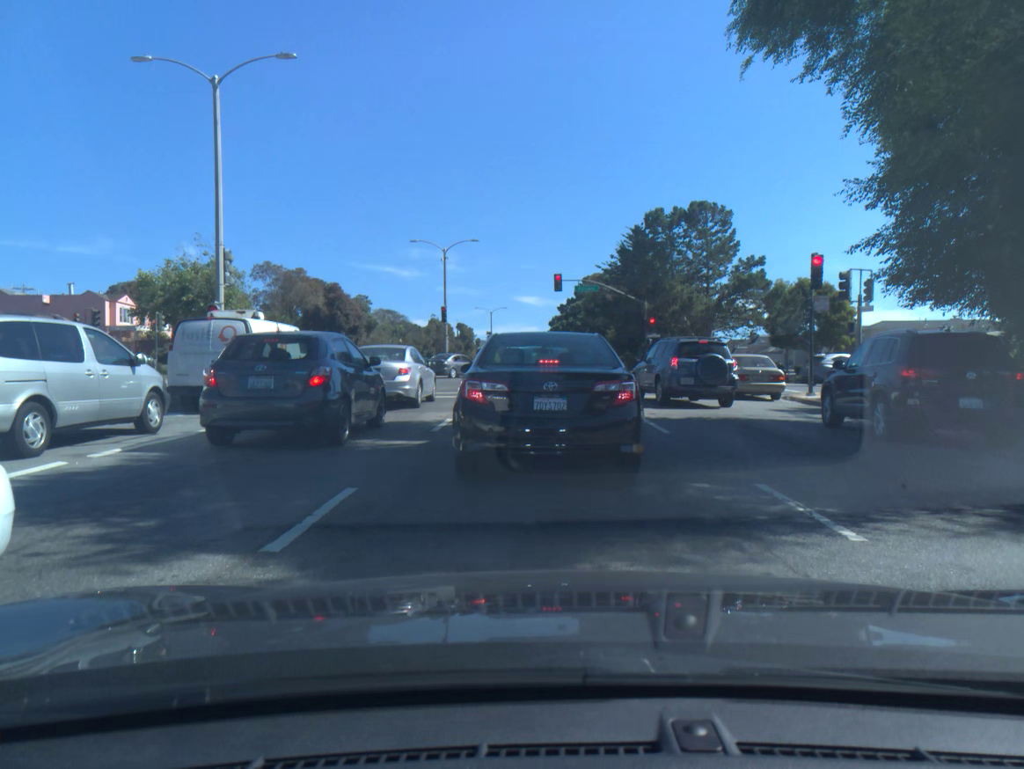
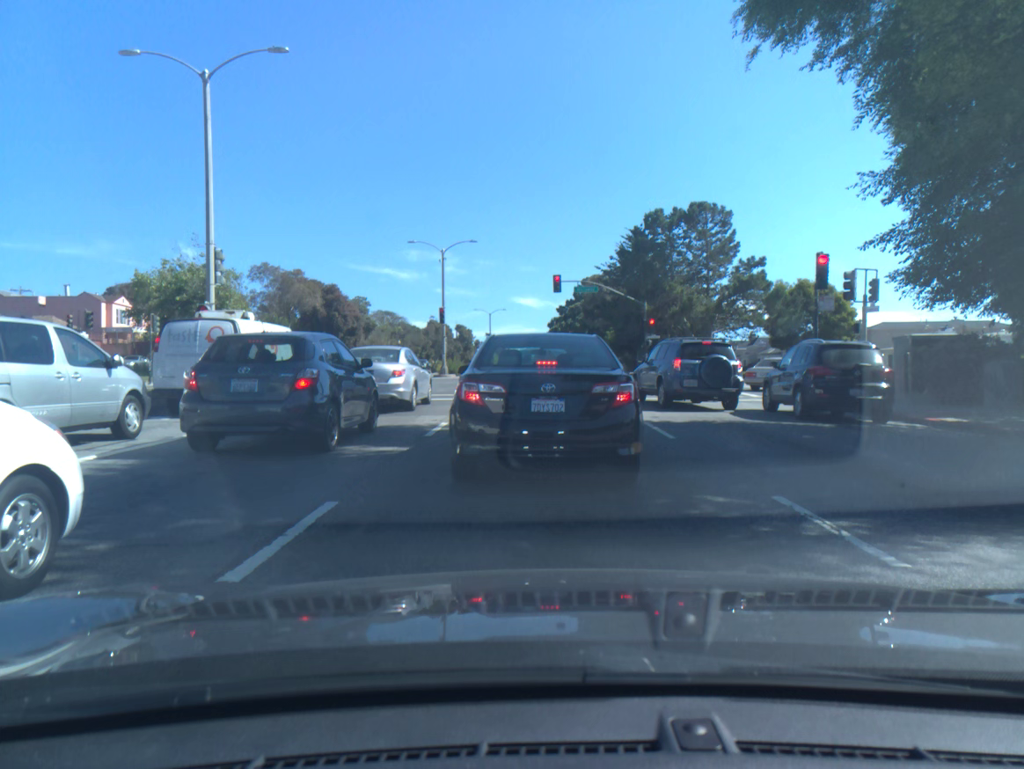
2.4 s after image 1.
(+0.1, +0.6) m; 0°
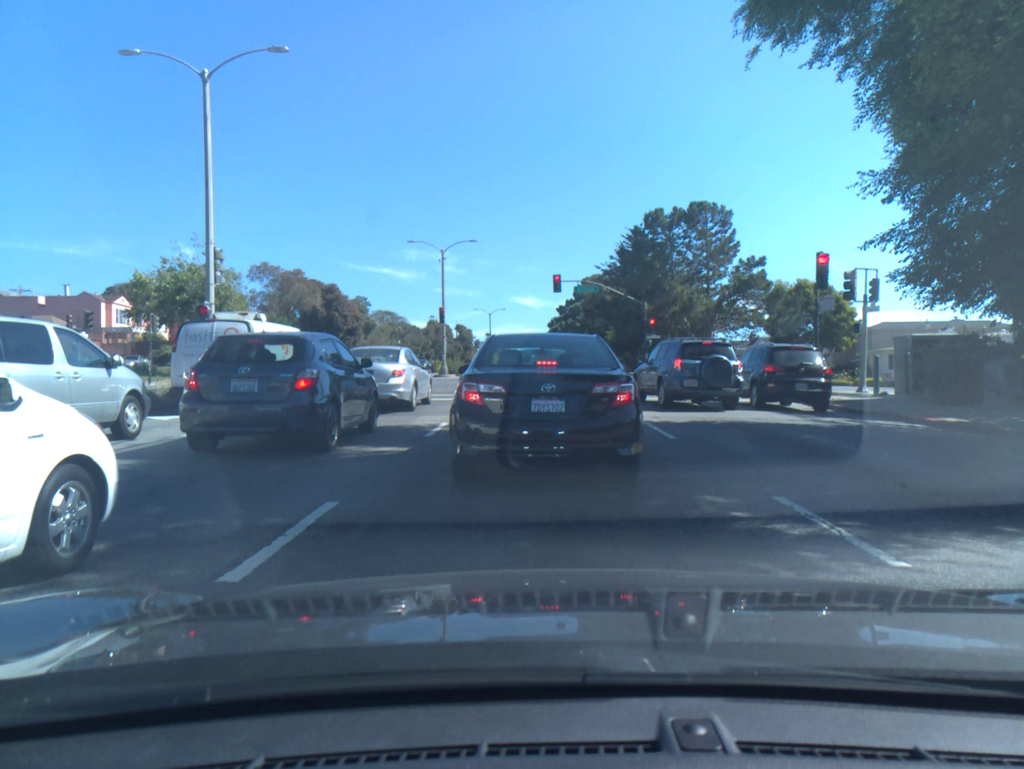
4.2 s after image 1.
(0.0, 0.0) m; 0°
